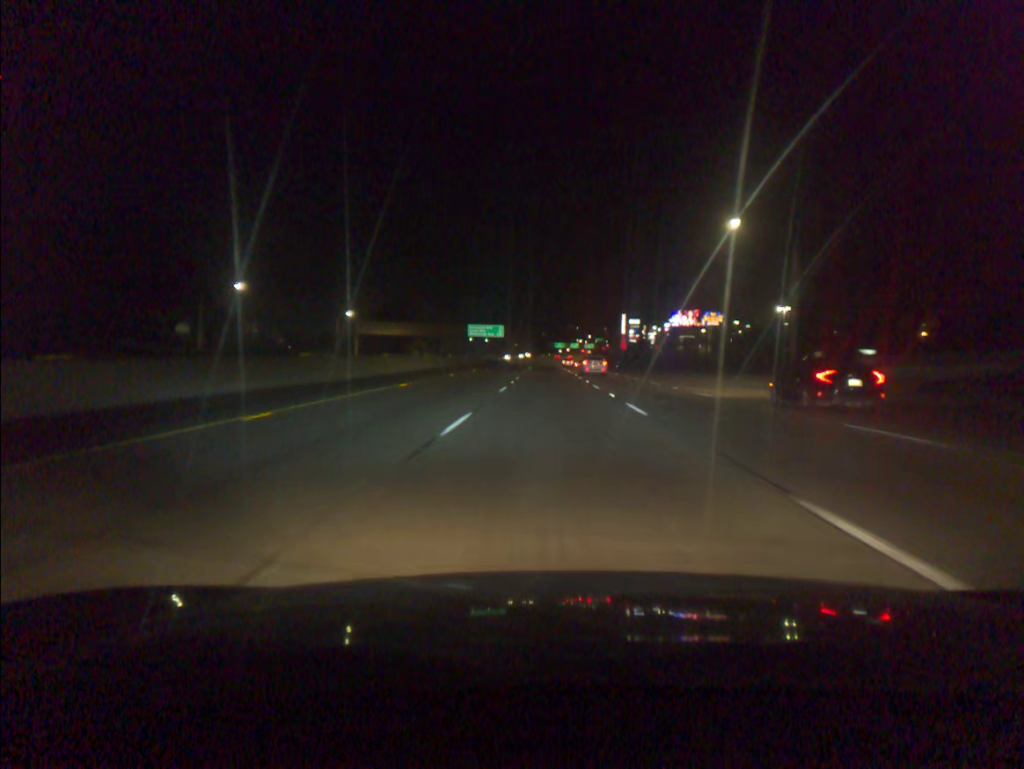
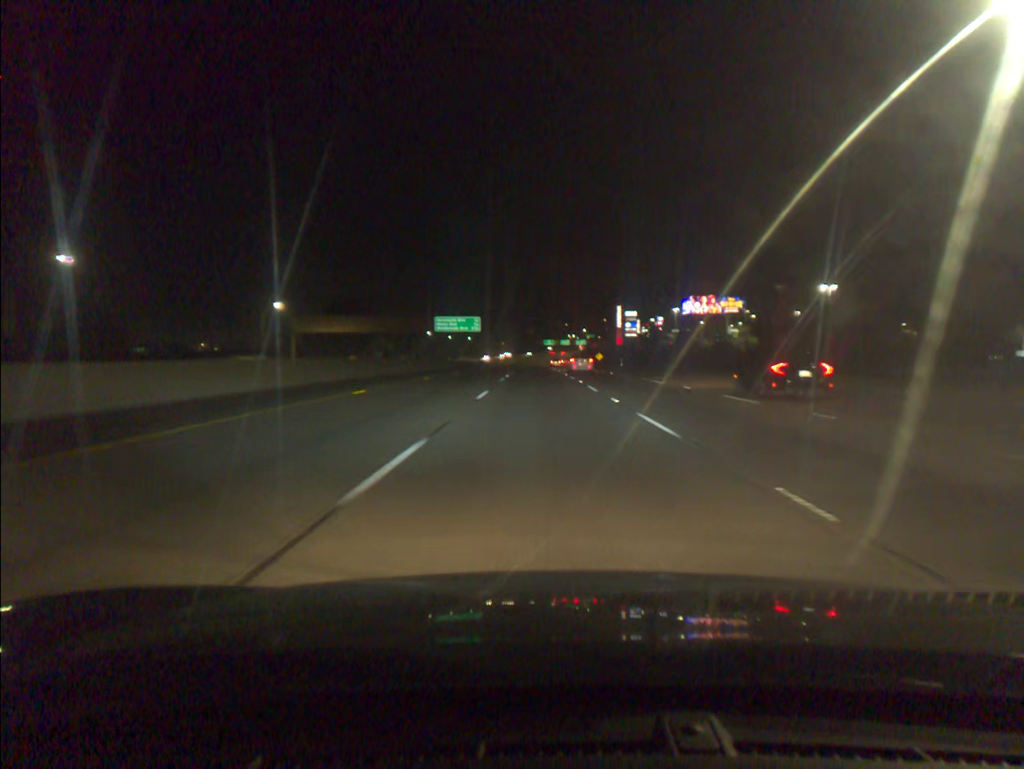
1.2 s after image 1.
(+0.2, +34.2) m; +1°
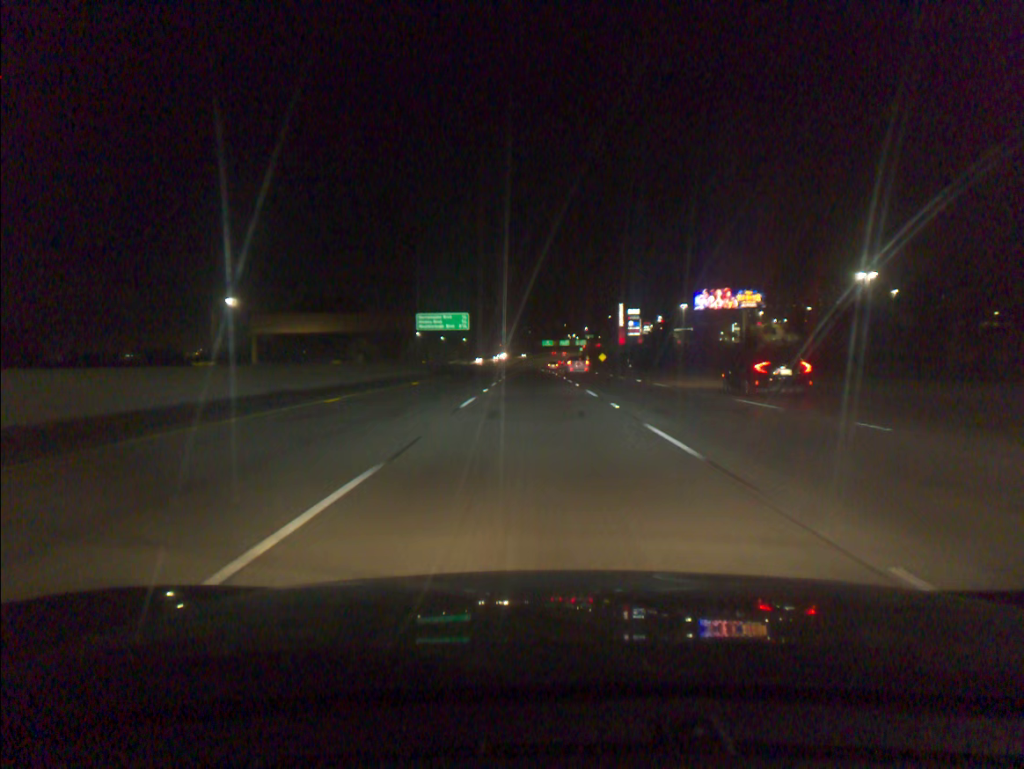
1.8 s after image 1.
(0.0, +17.1) m; 0°
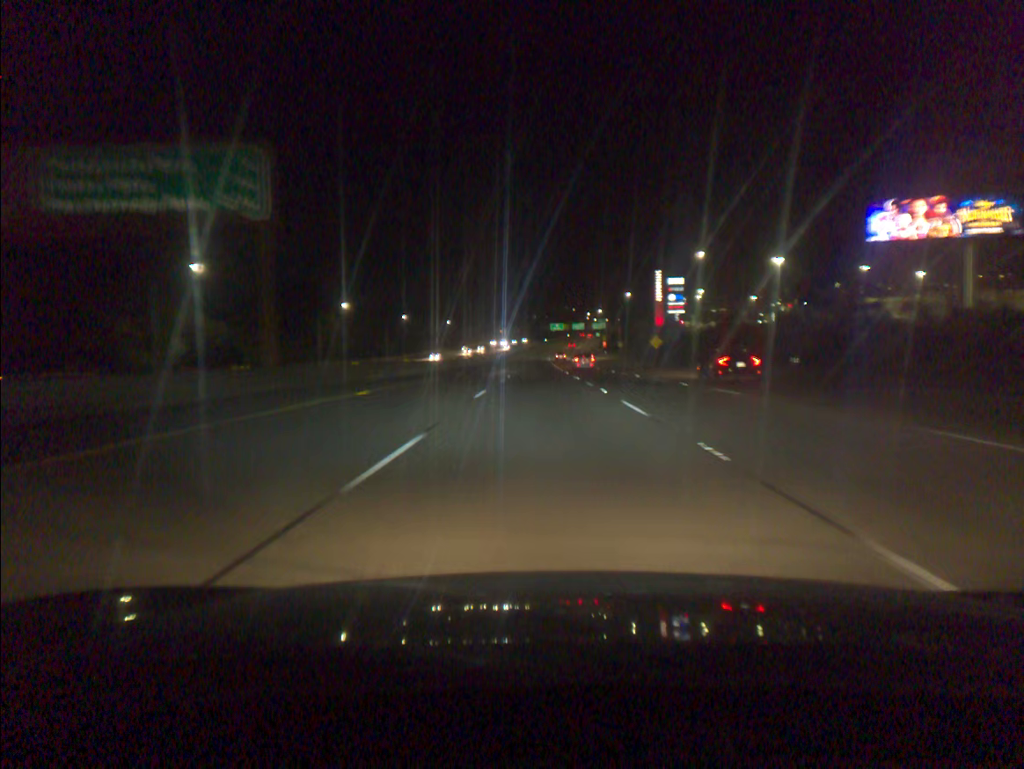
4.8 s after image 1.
(-0.9, +85.0) m; 0°
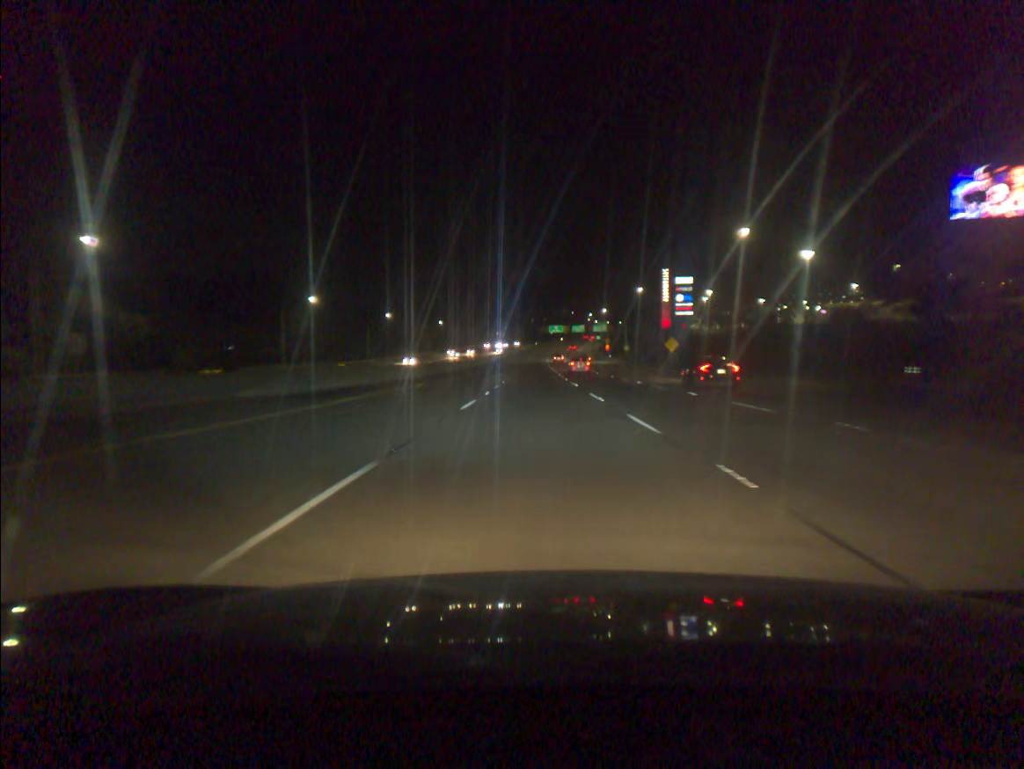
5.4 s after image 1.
(0.0, +17.0) m; 0°
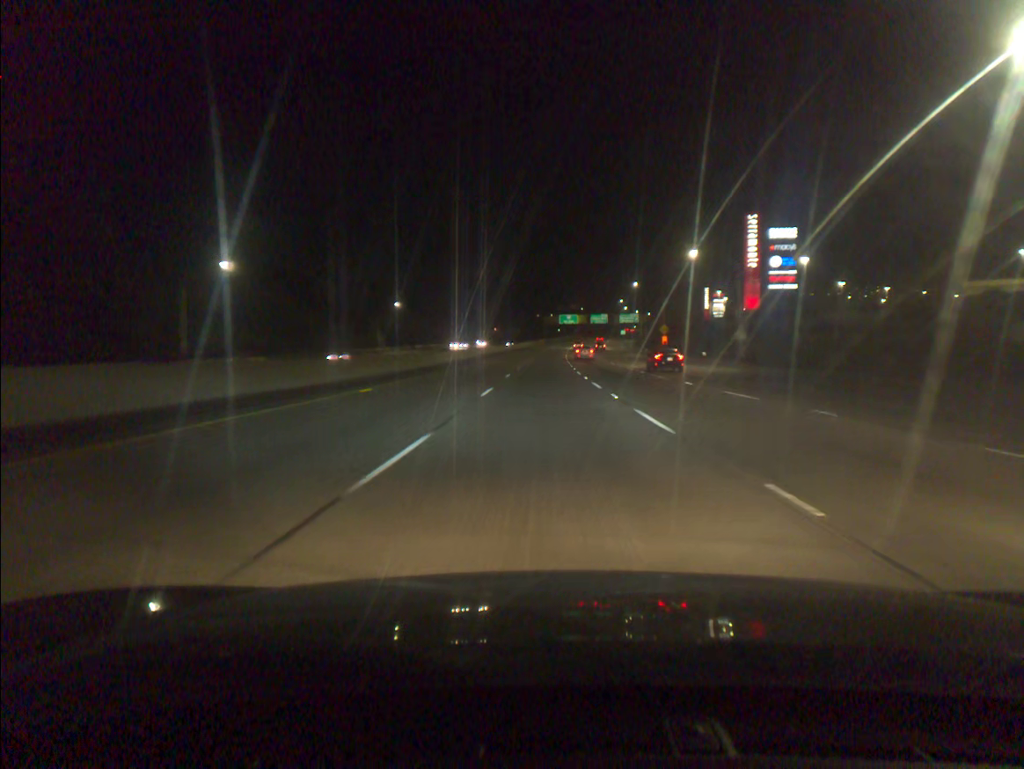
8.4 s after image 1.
(-0.6, +85.2) m; 0°
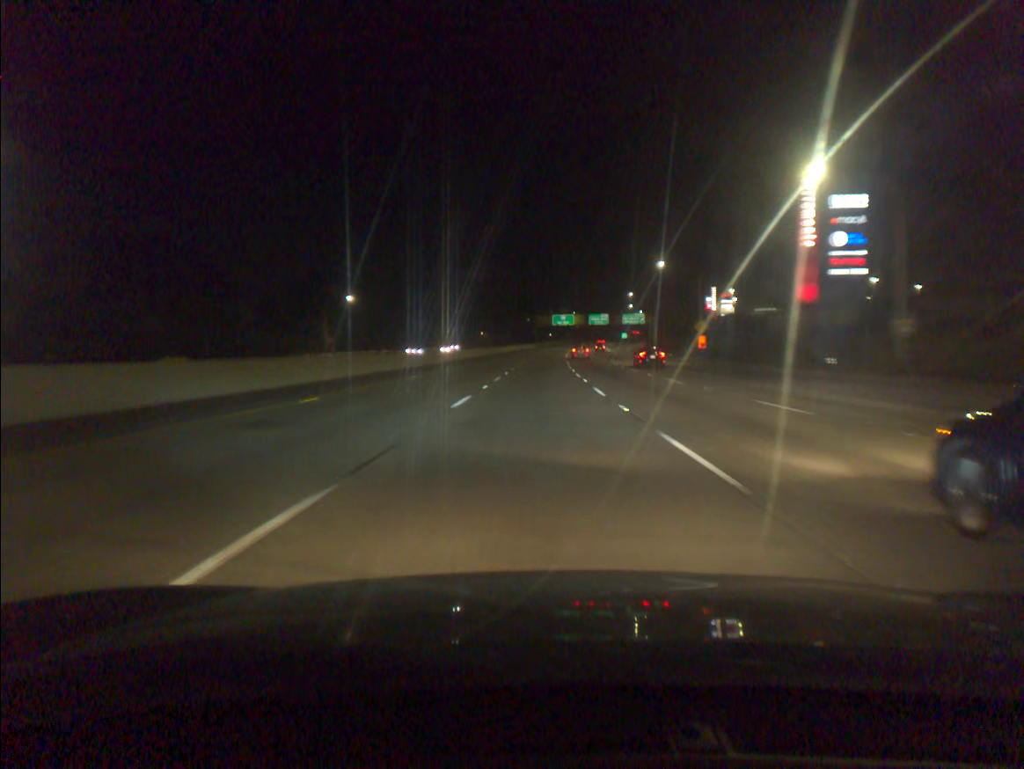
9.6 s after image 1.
(+0.2, +34.0) m; +1°
